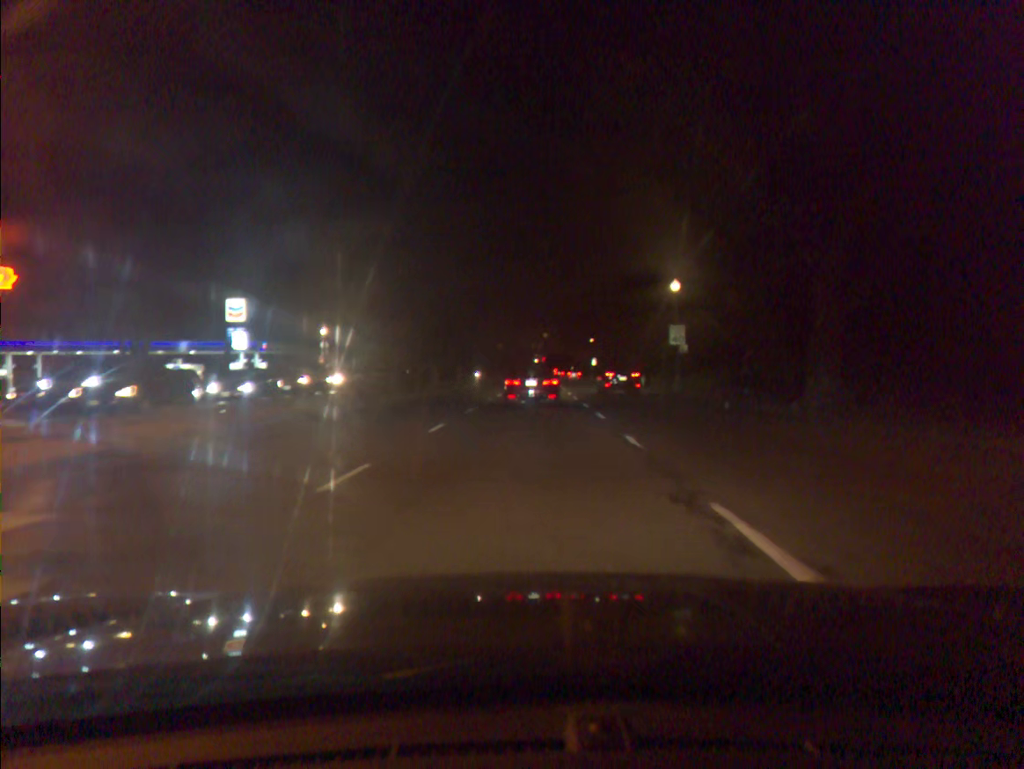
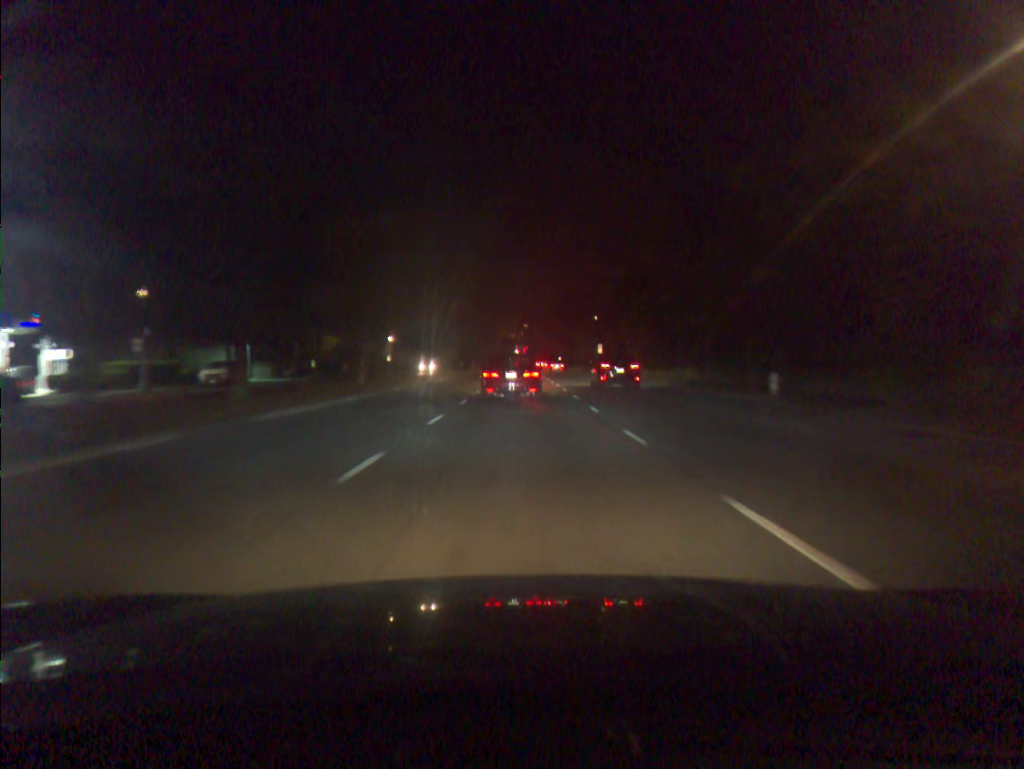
(+0.4, +36.6) m; +1°
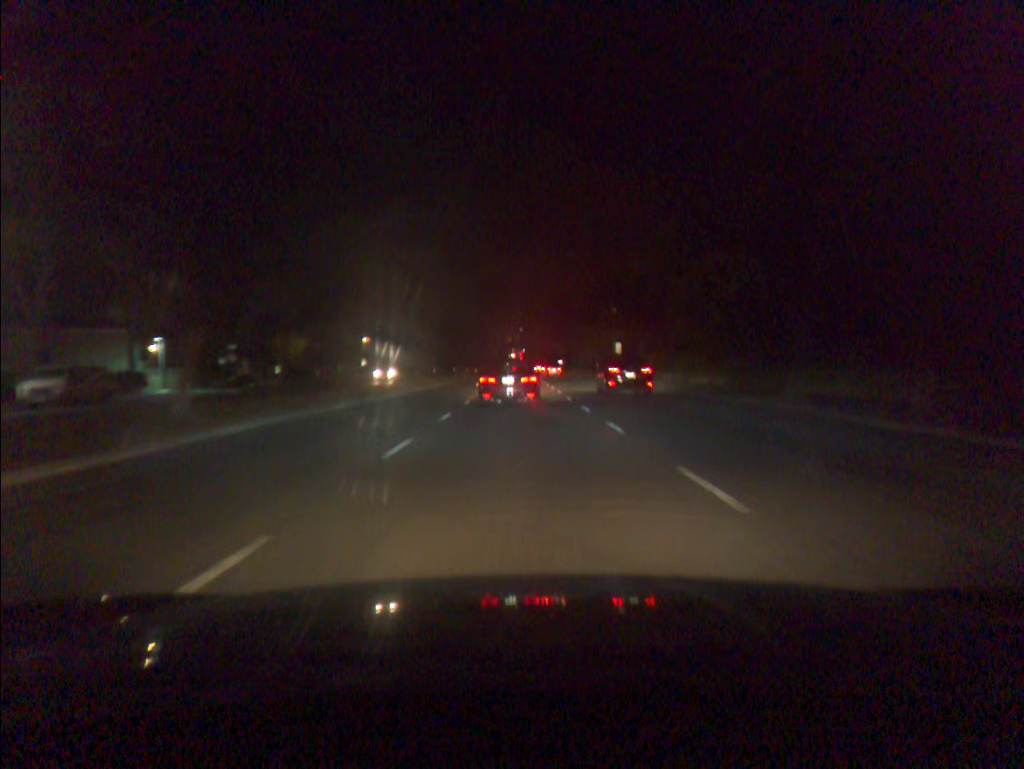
(+0.1, +19.5) m; 0°
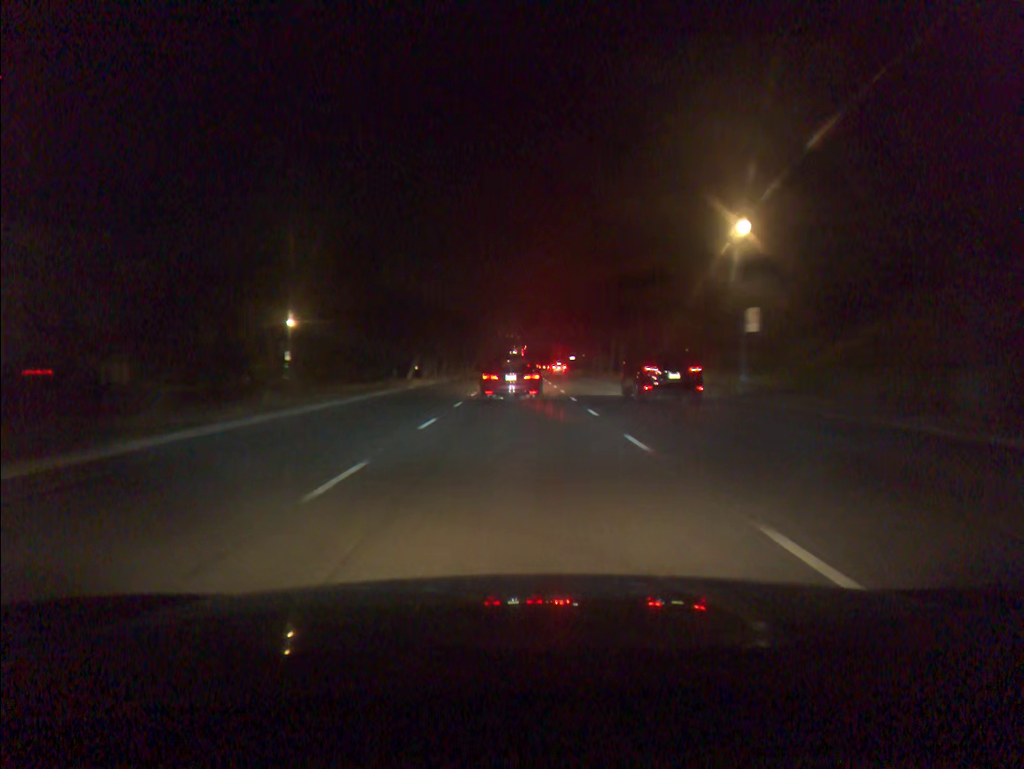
(+0.1, +39.7) m; 0°
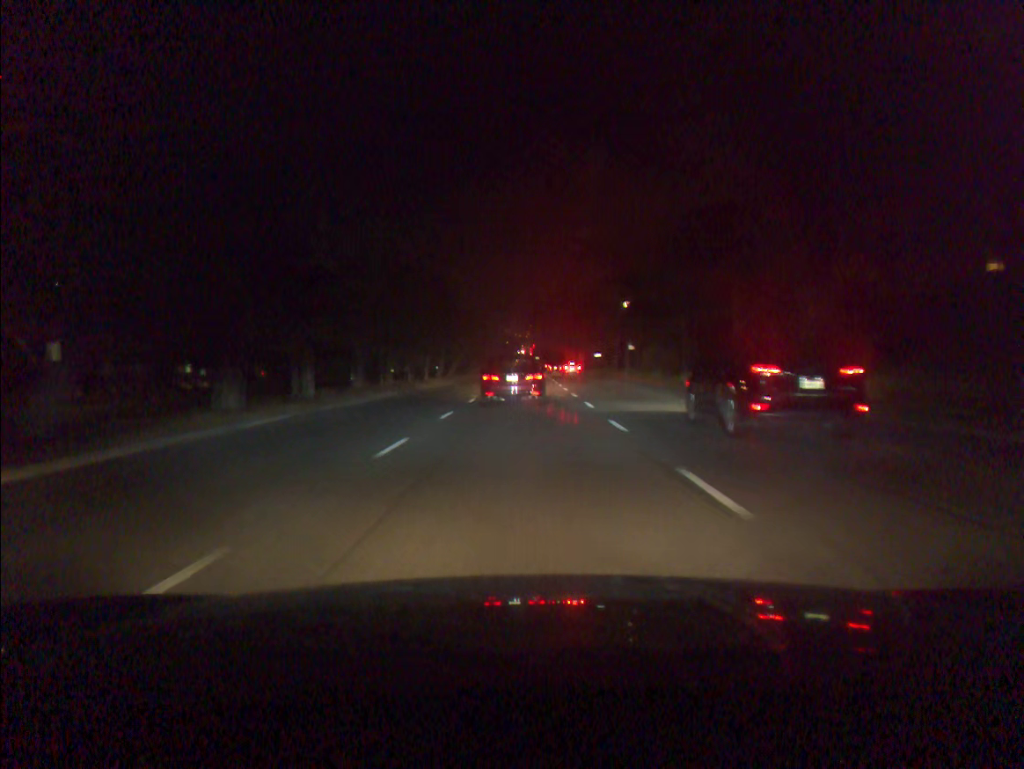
(+0.2, +41.3) m; -1°
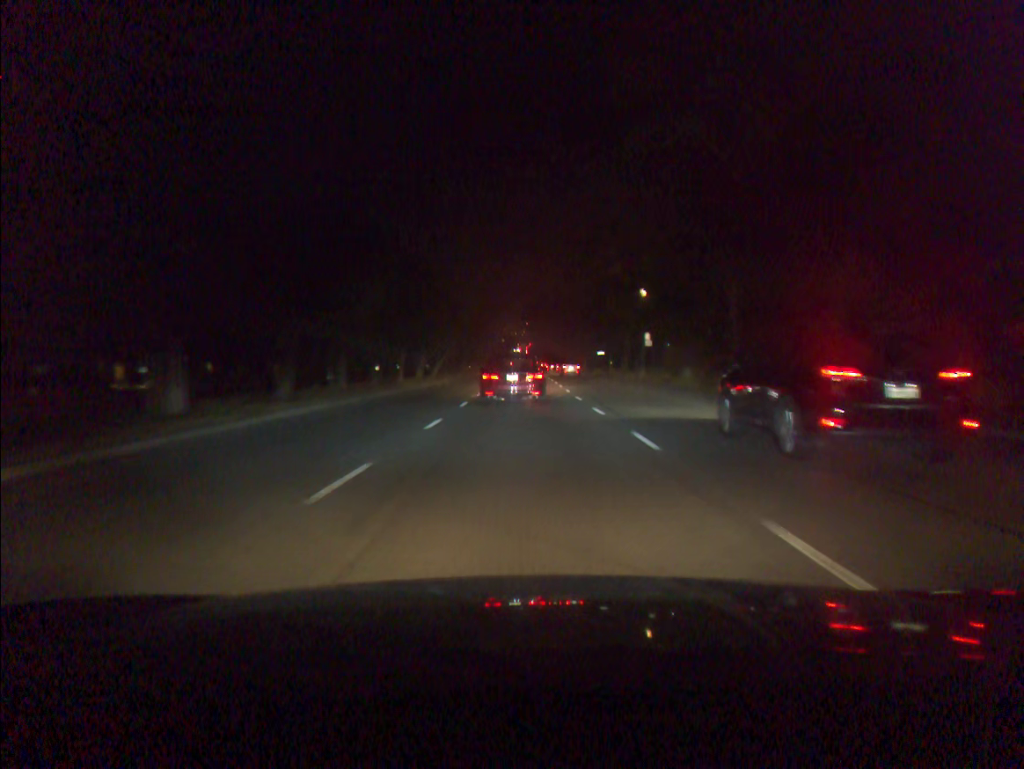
(0.0, +10.4) m; 0°
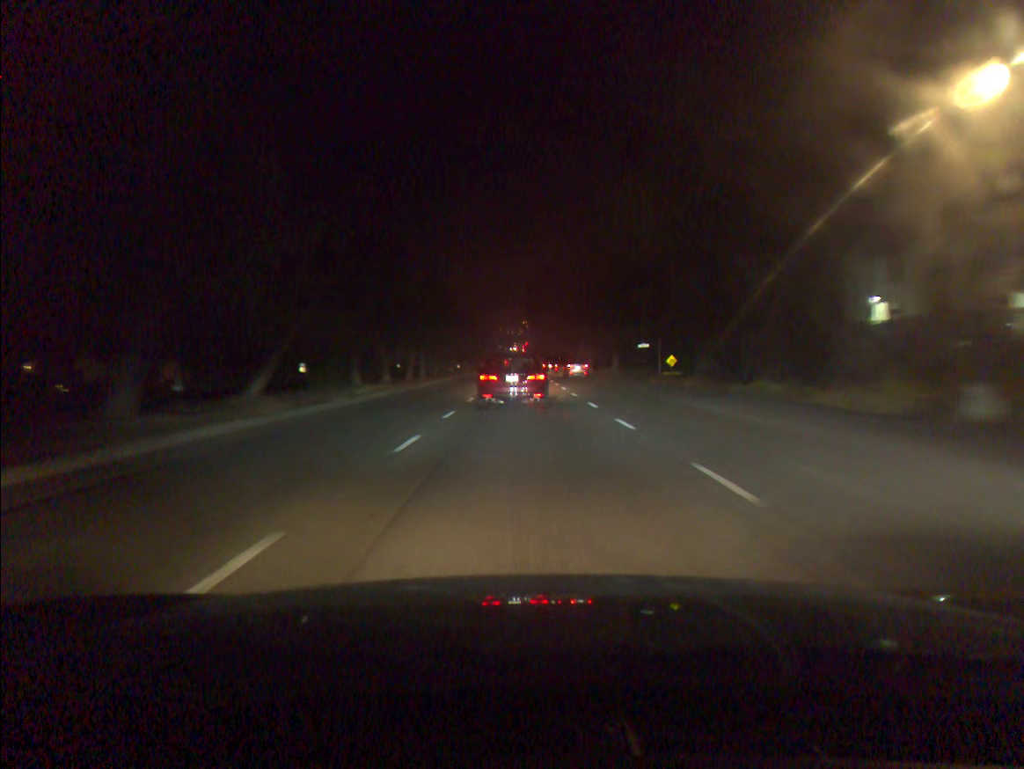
(+0.3, +41.1) m; 0°
